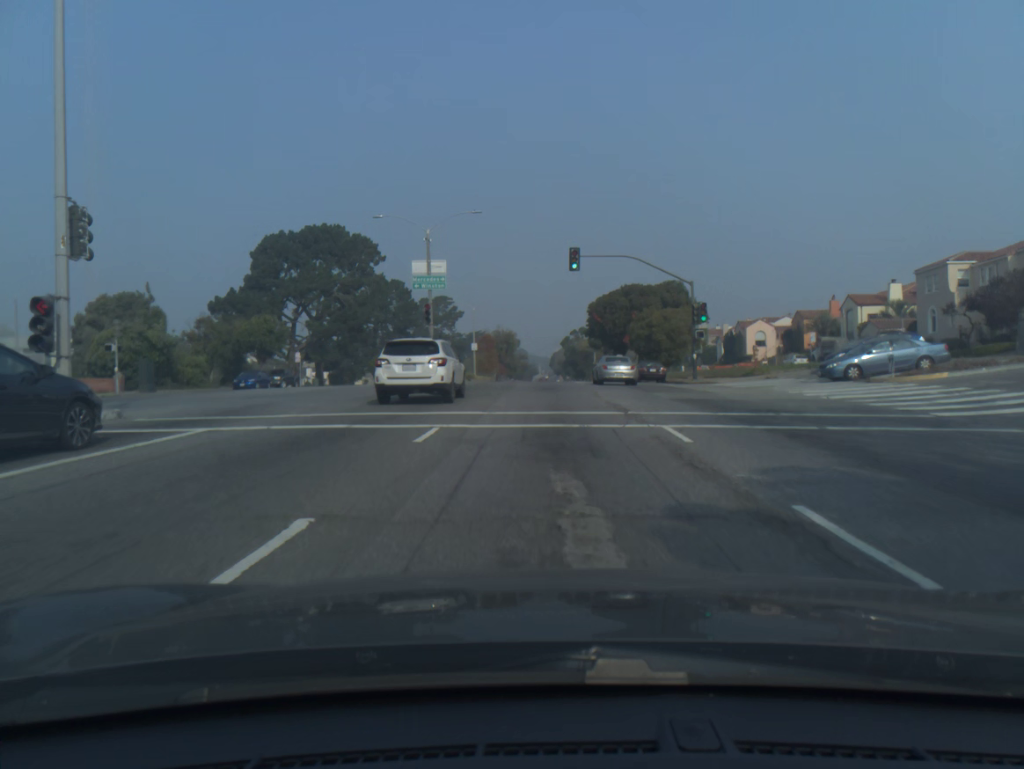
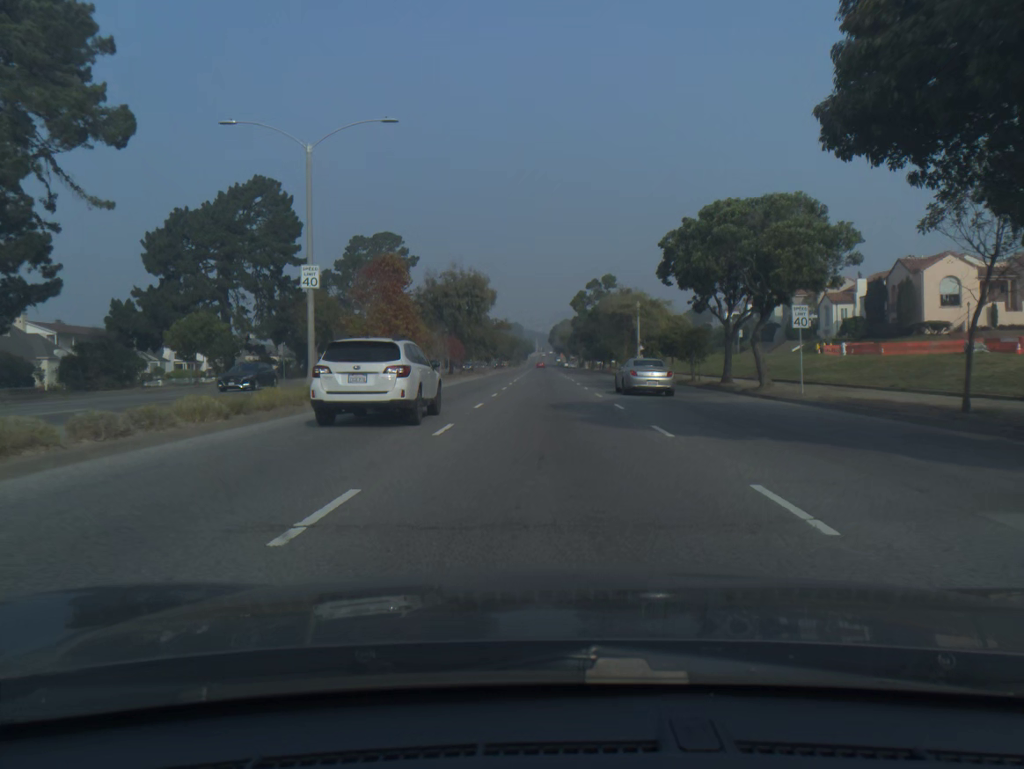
(+0.1, +60.0) m; 0°
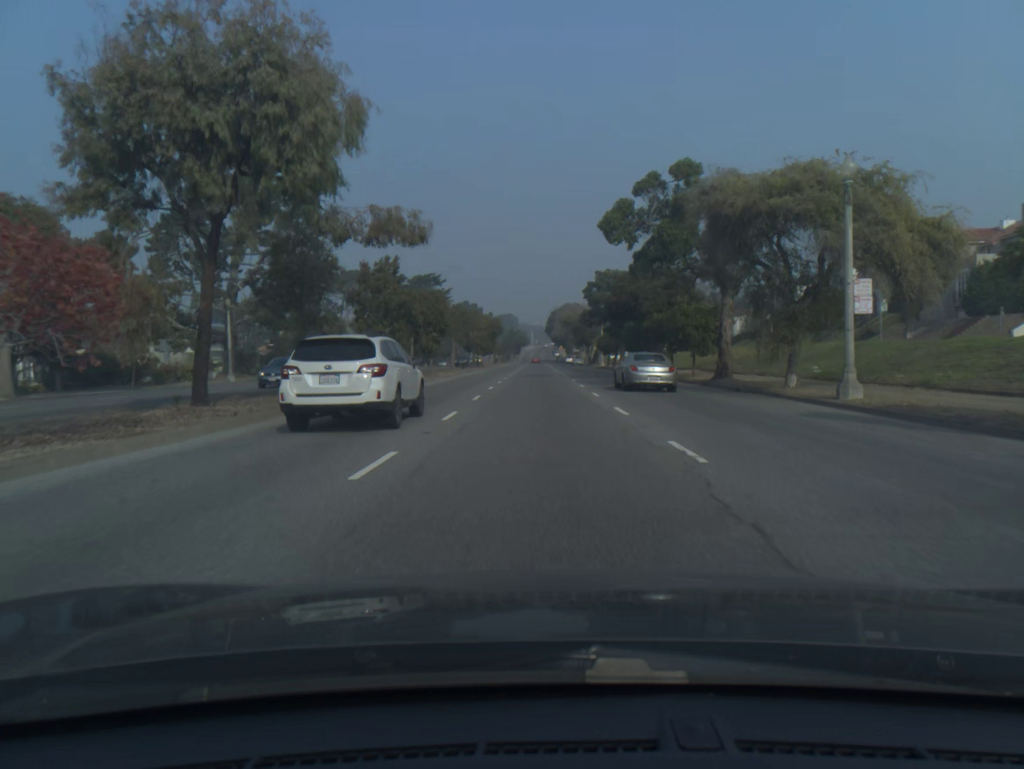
(+0.2, +47.9) m; 0°
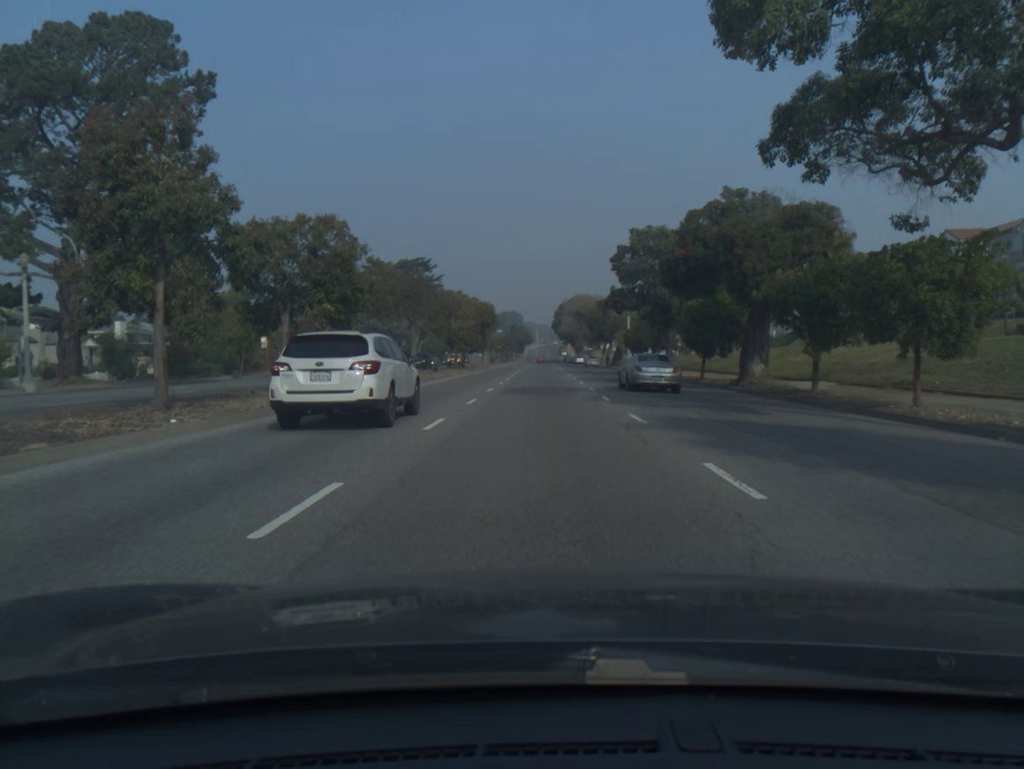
(0.0, +24.5) m; 0°
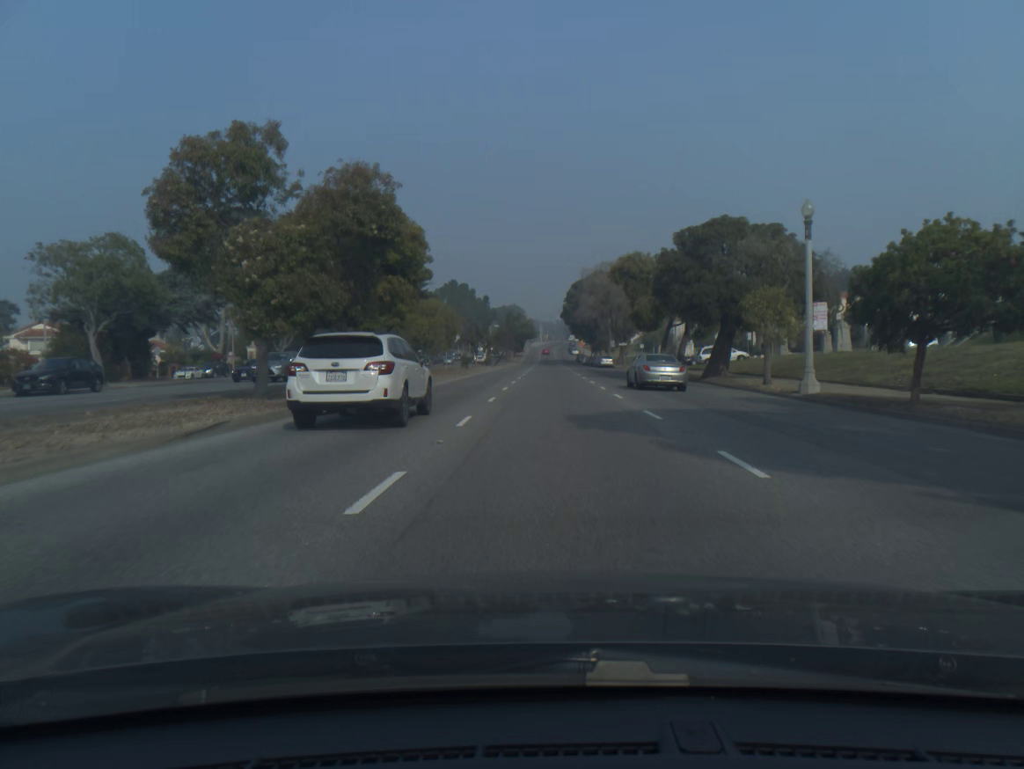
(-0.3, +49.4) m; 0°
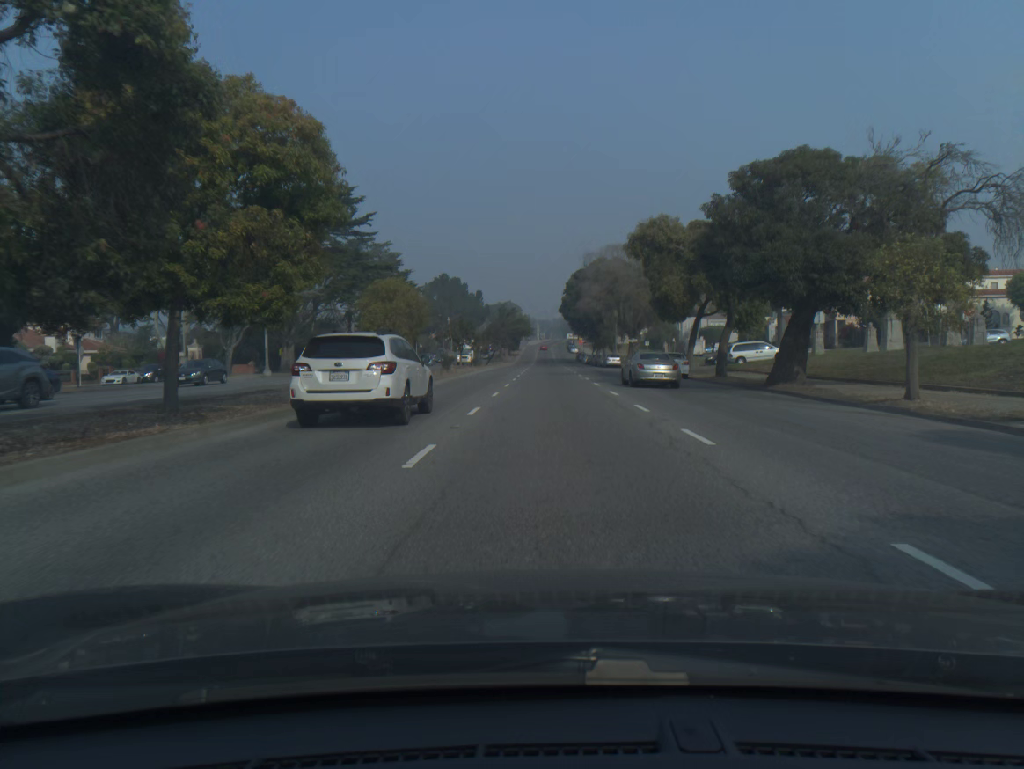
(0.0, +12.4) m; 0°
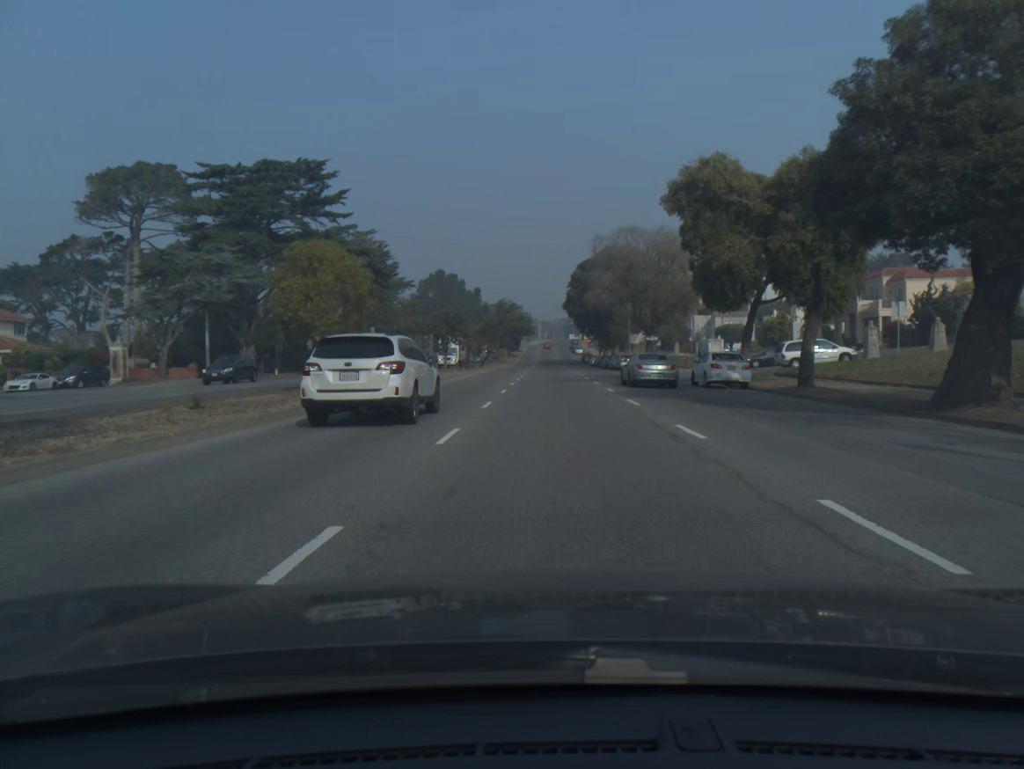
(0.0, +12.3) m; 0°
